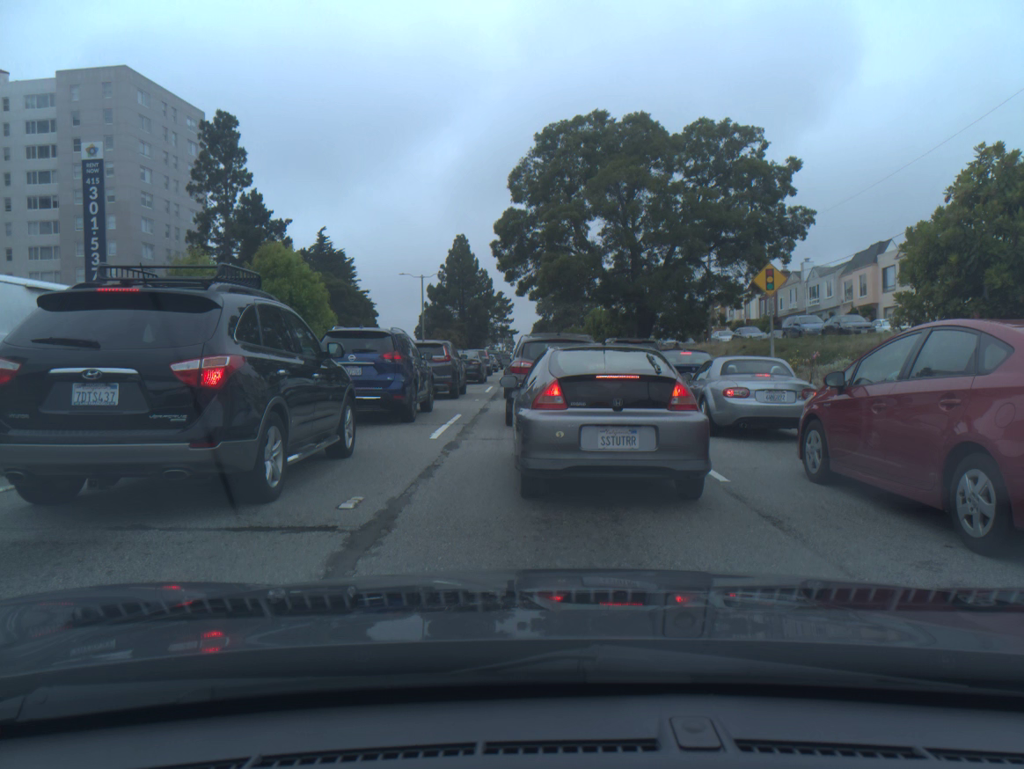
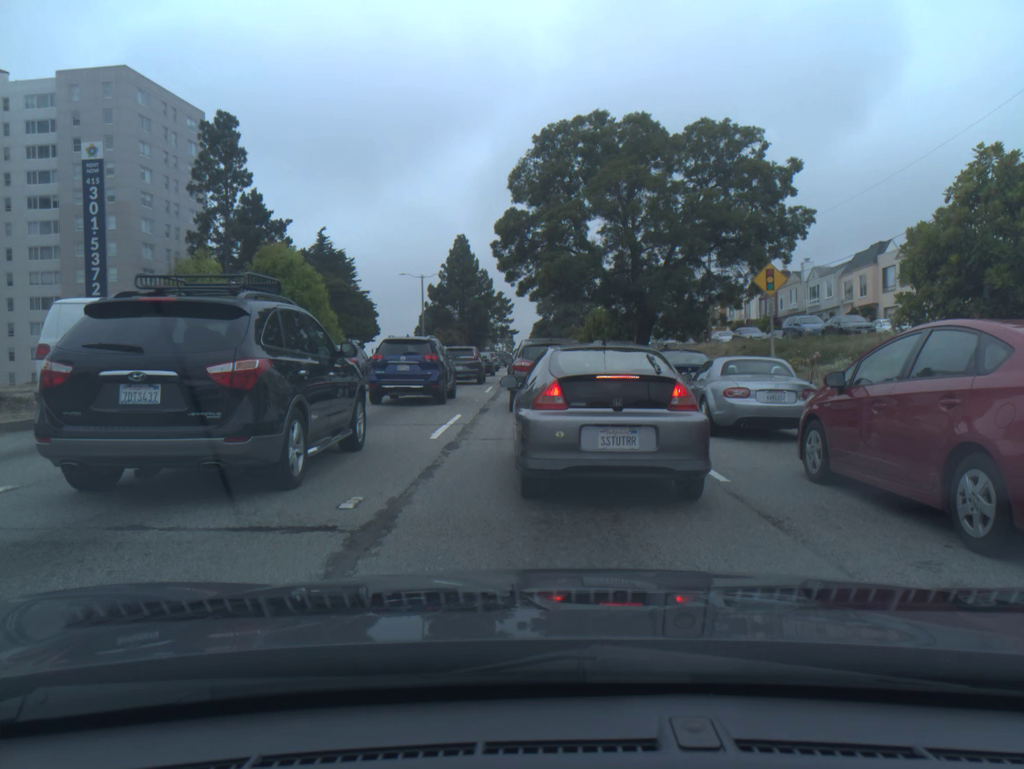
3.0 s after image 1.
(0.0, 0.0) m; 0°
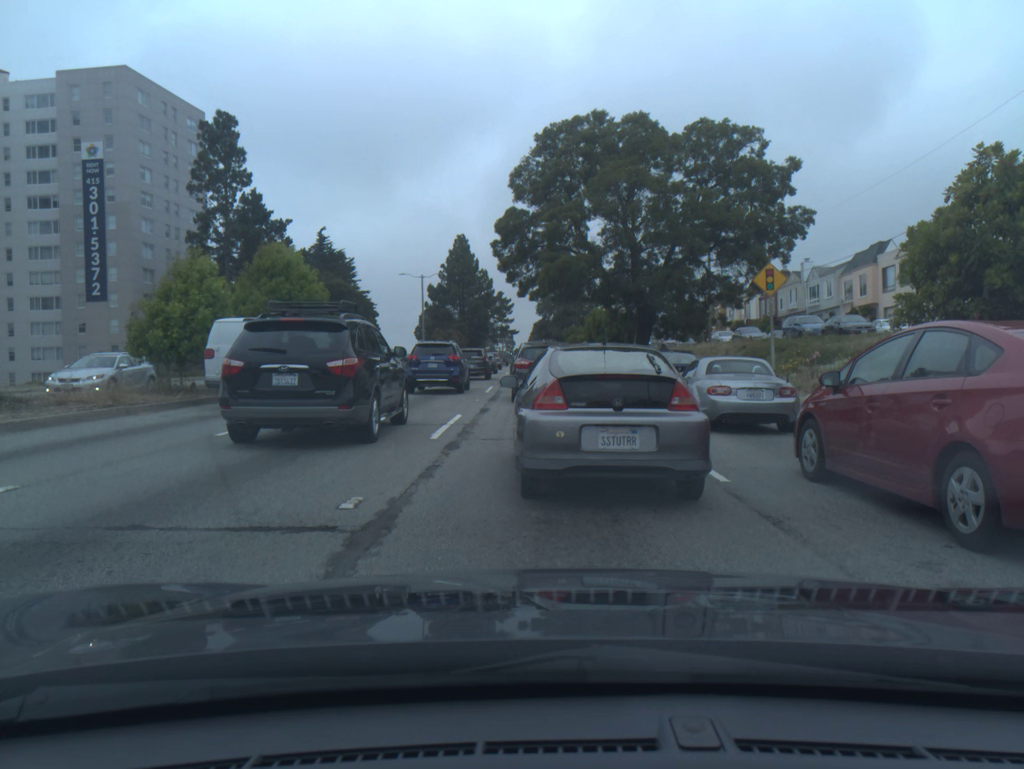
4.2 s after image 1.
(0.0, 0.0) m; 0°
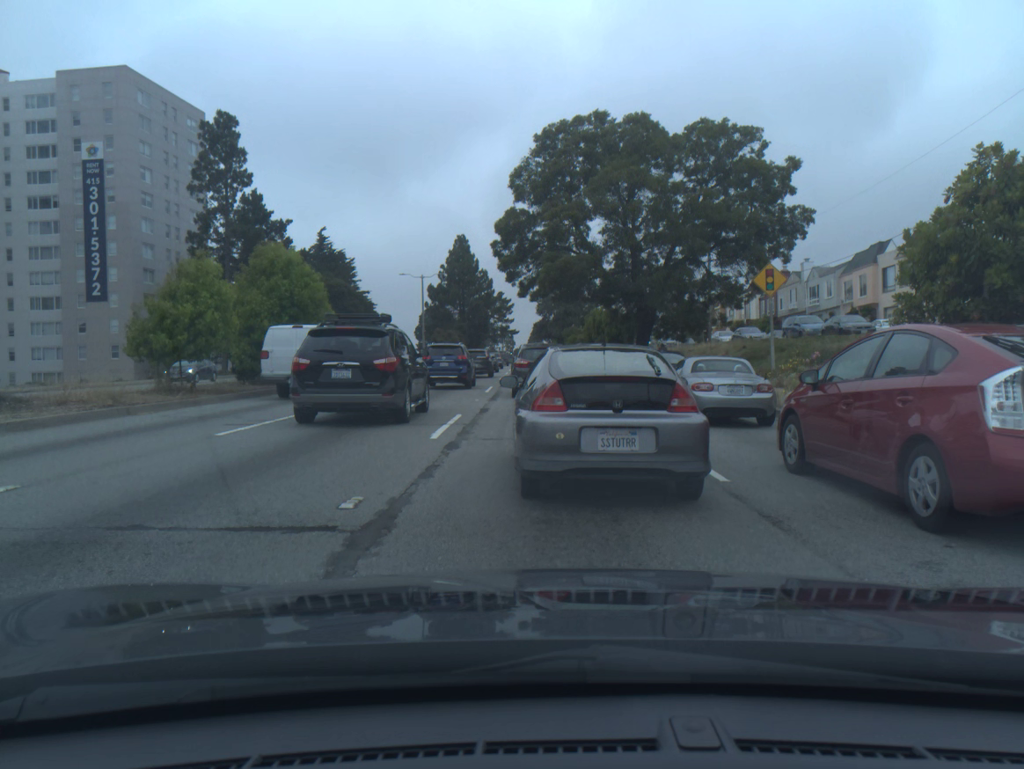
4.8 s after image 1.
(0.0, 0.0) m; 0°
